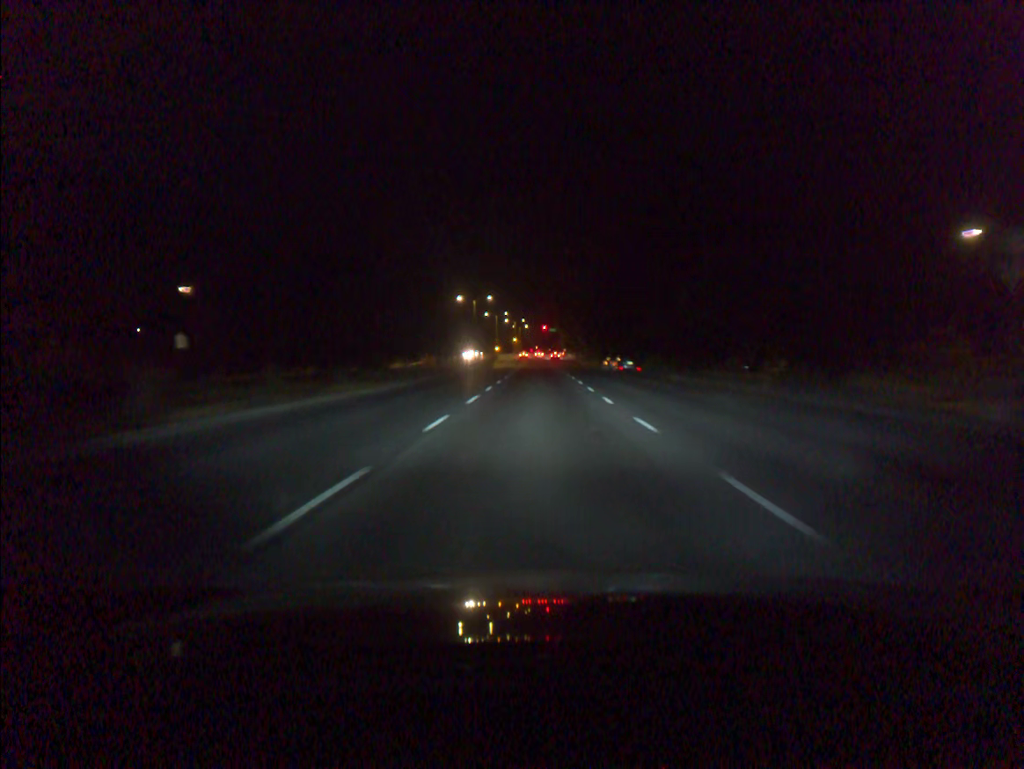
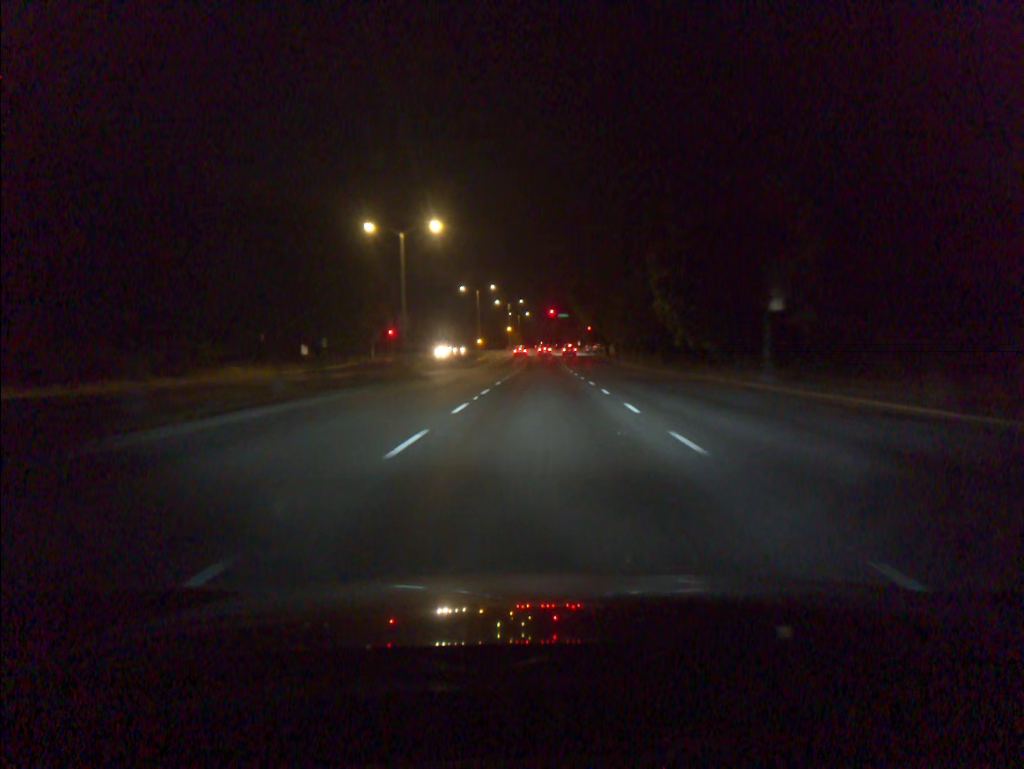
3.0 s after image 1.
(-0.2, +61.2) m; 0°
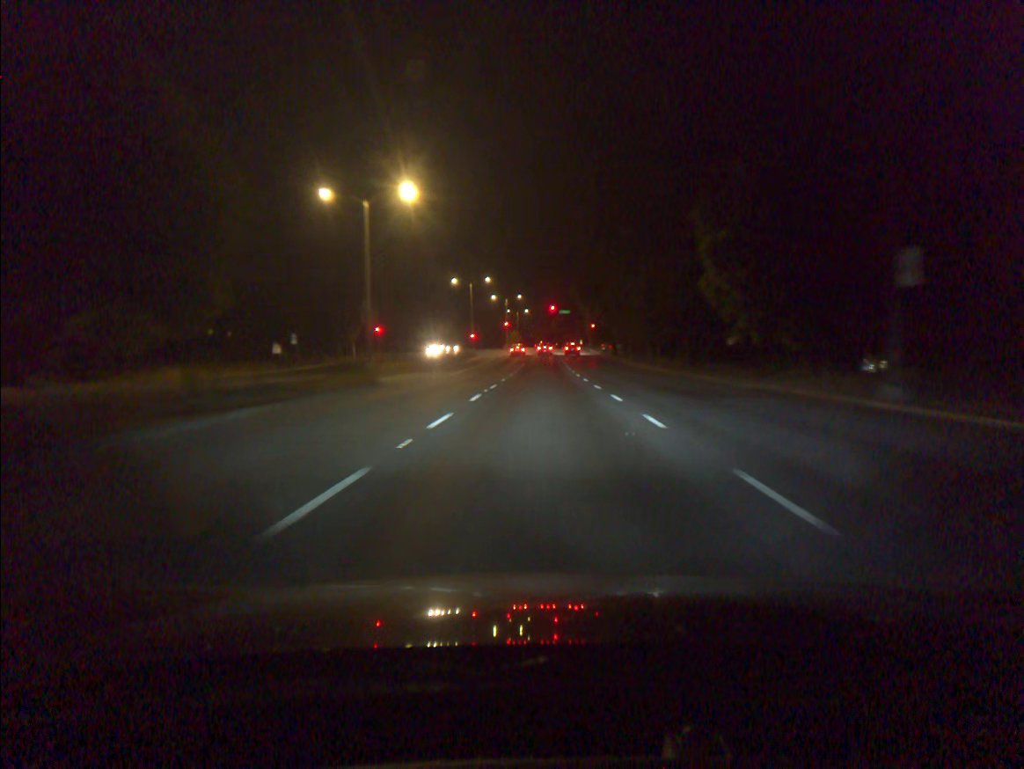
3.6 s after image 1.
(0.0, +10.6) m; 0°
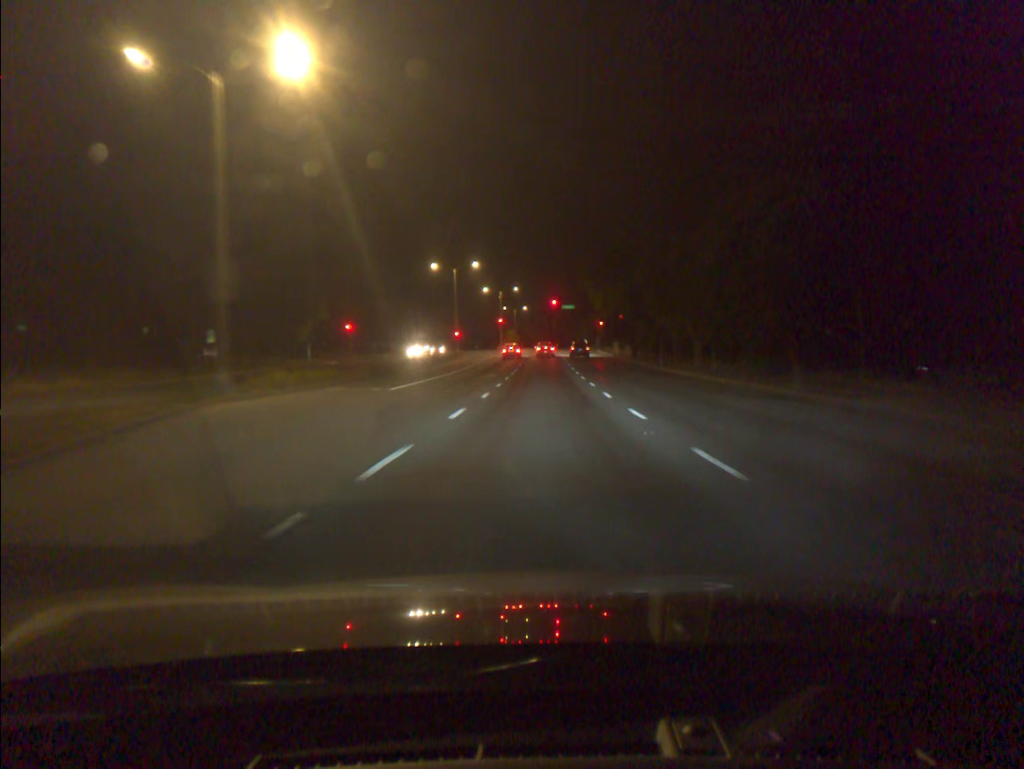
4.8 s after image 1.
(0.0, +19.2) m; 0°
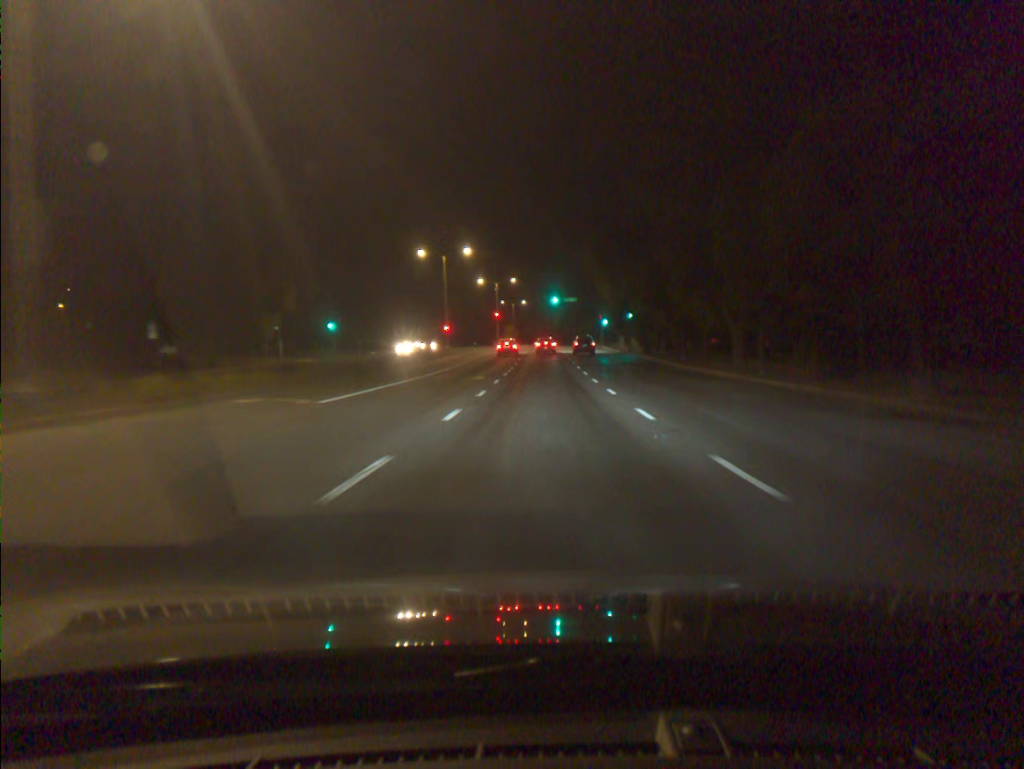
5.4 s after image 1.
(0.0, +8.6) m; 0°
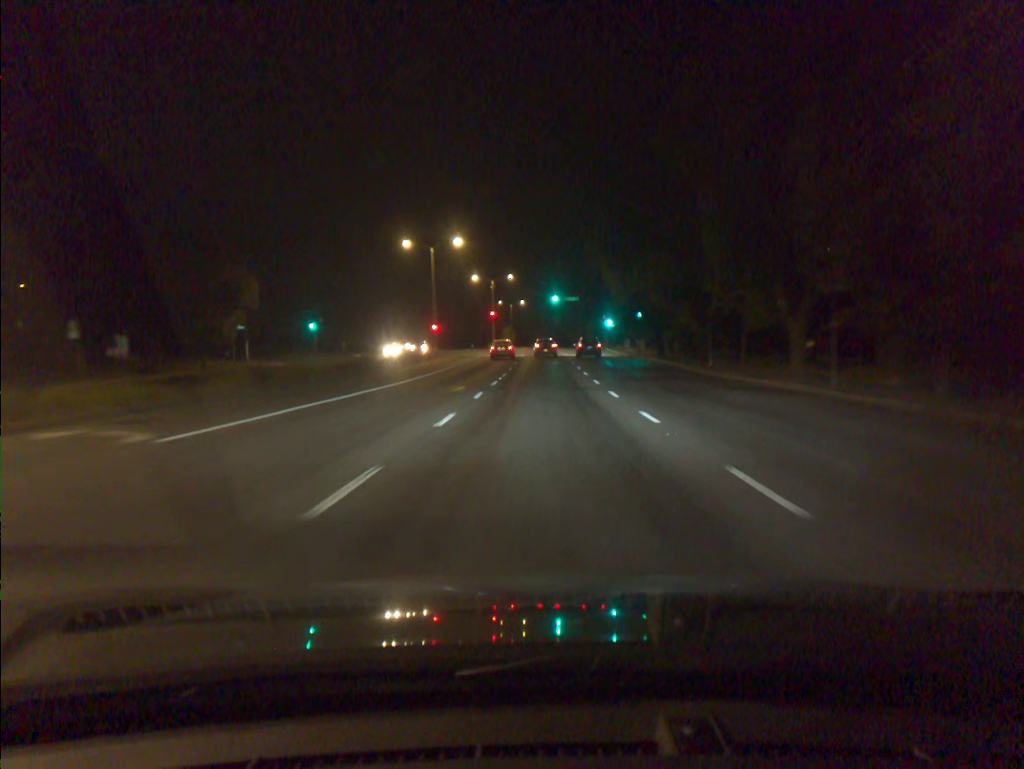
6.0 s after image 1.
(0.0, +8.0) m; 0°
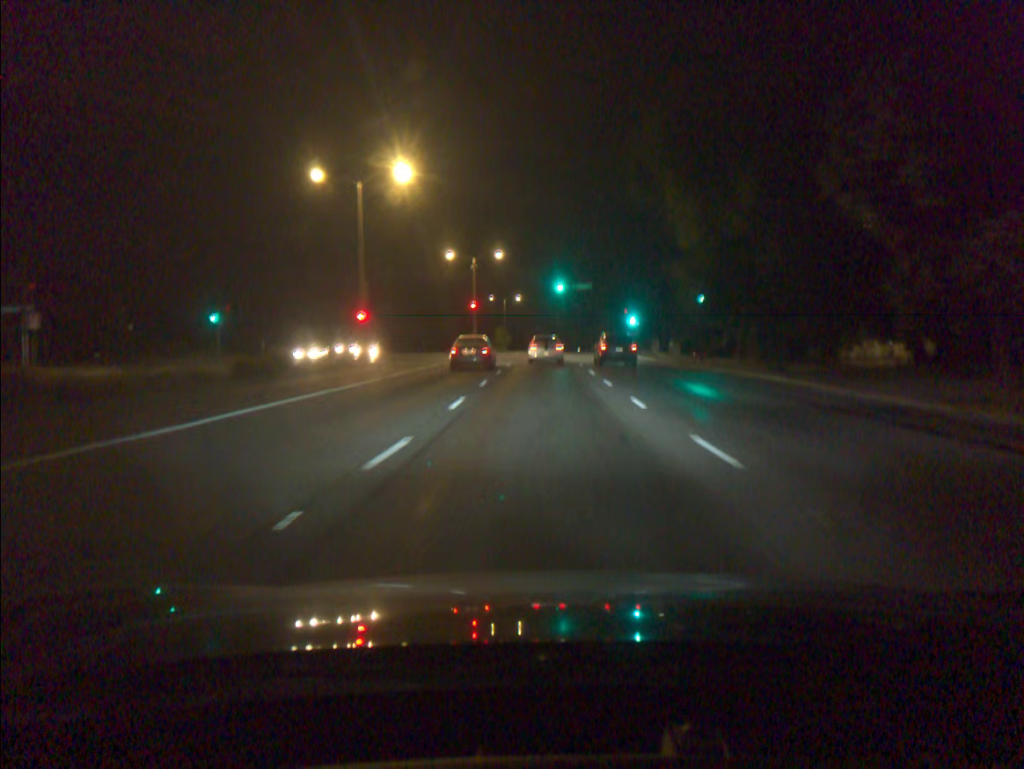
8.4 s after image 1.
(-0.1, +26.8) m; 0°
